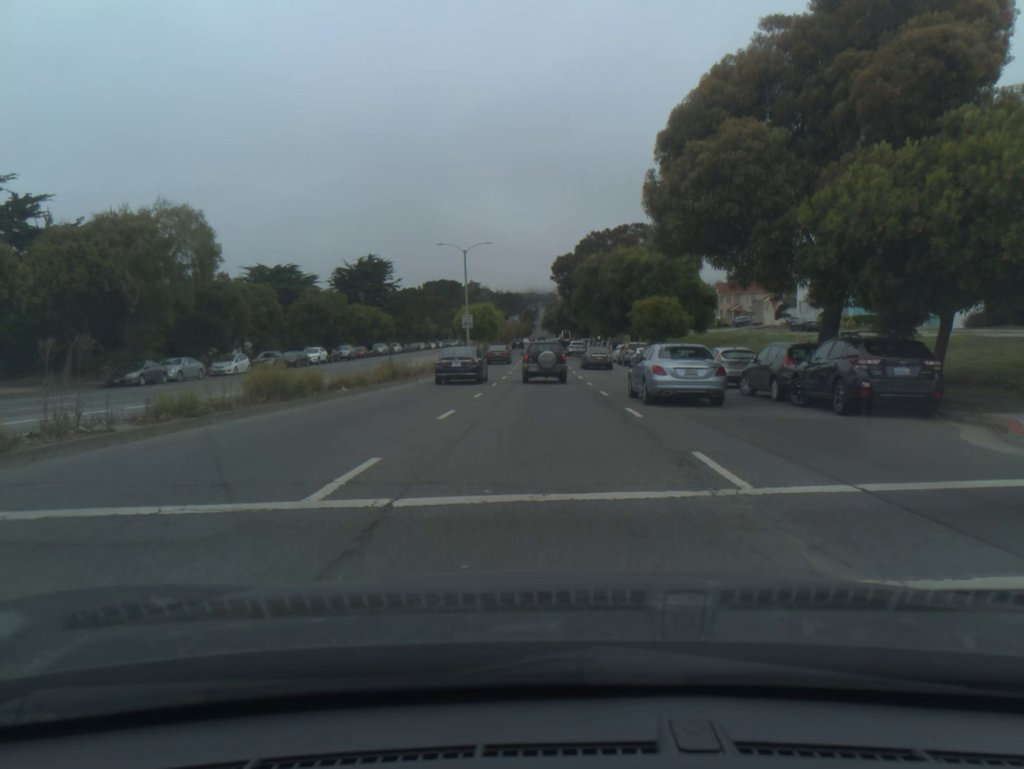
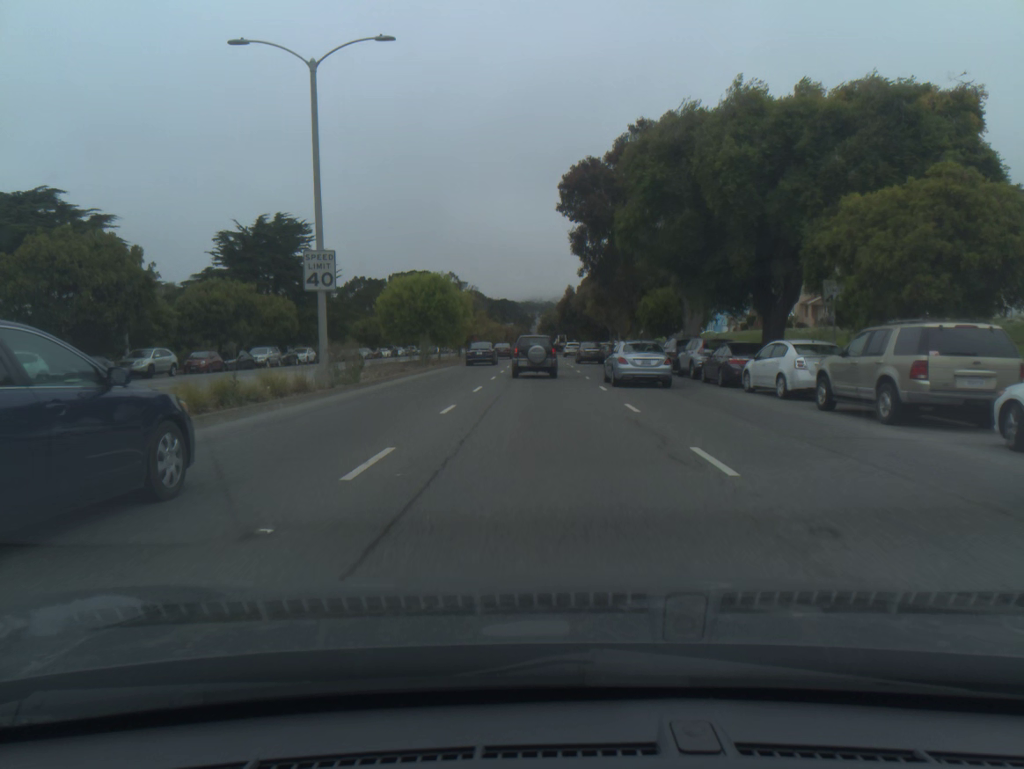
(-0.1, +43.3) m; 0°
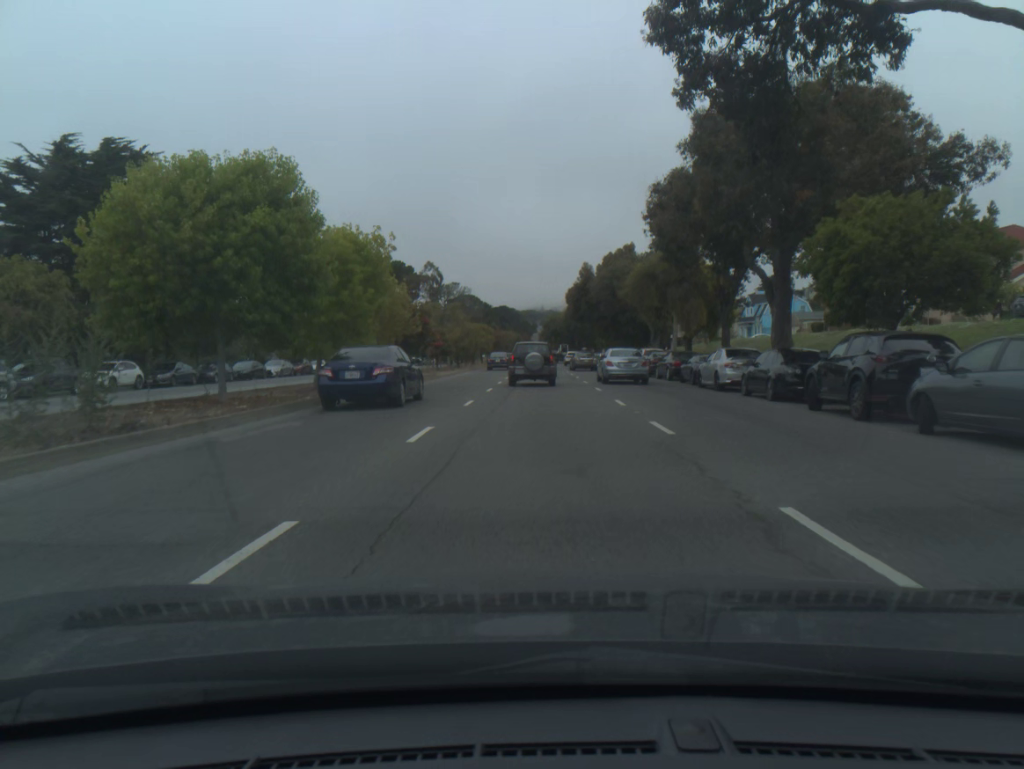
(0.0, +33.2) m; 0°
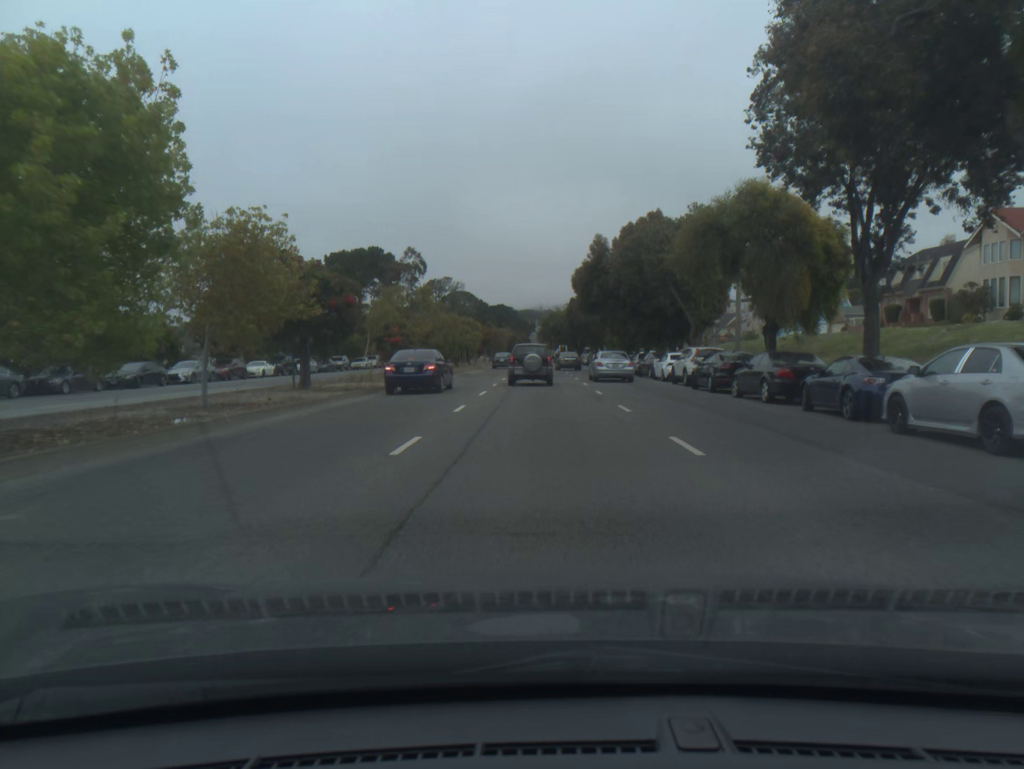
(0.0, +16.1) m; 0°
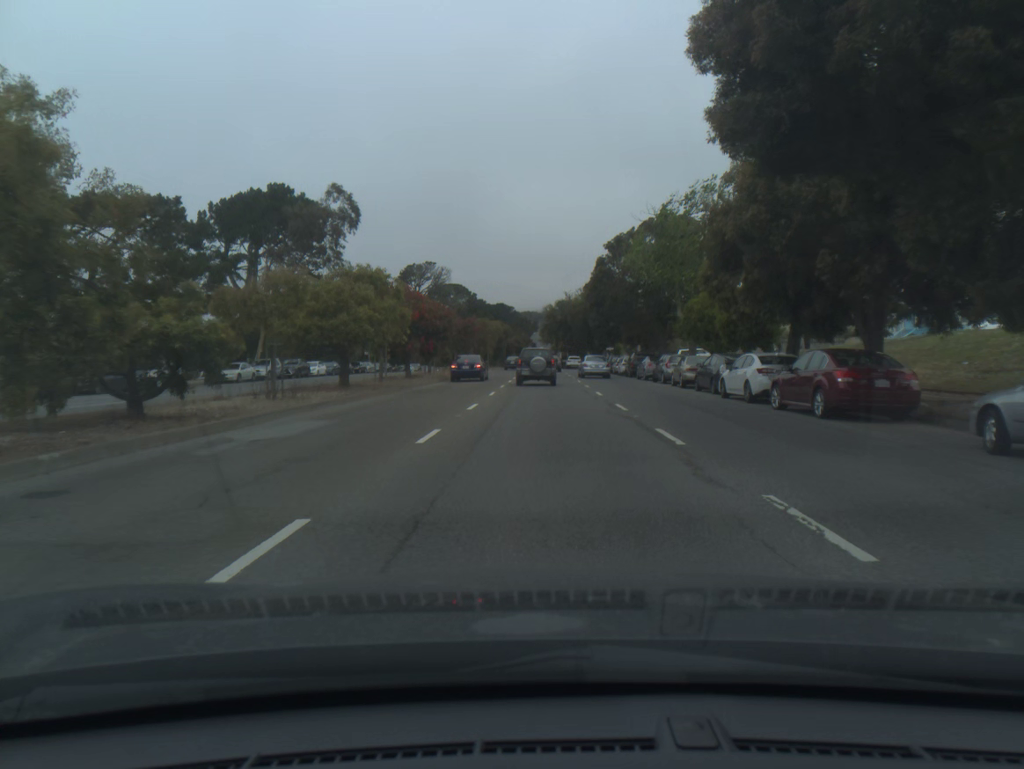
(-0.2, +41.5) m; 0°
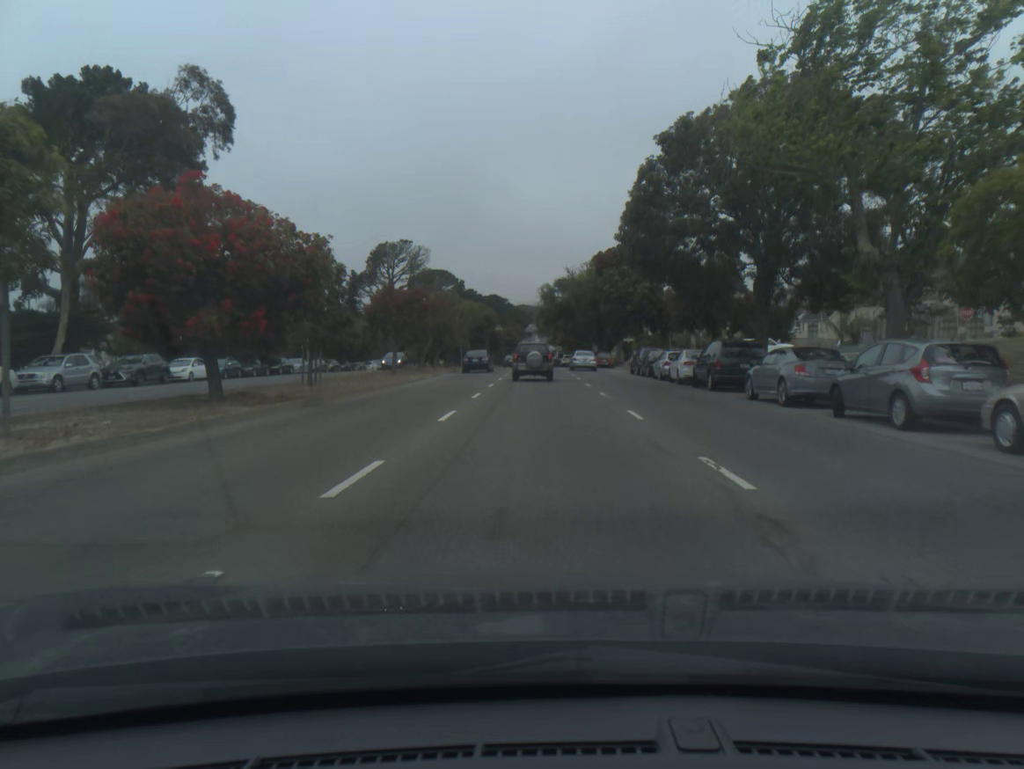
(+0.1, +26.3) m; 0°
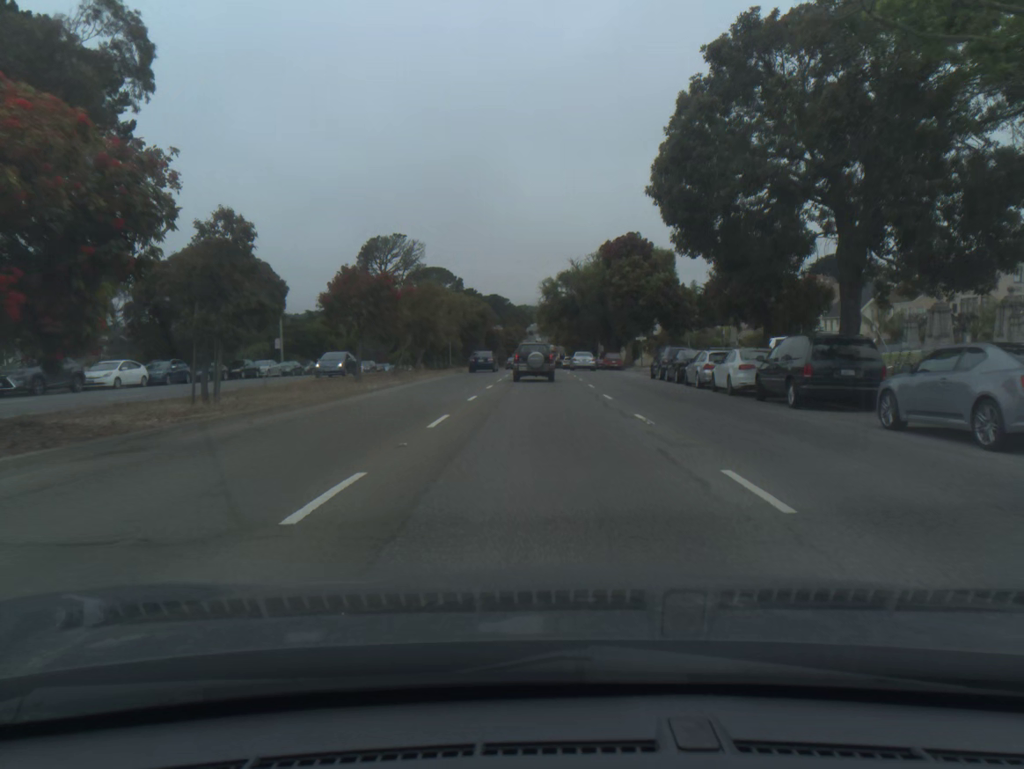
(0.0, +8.5) m; 0°
